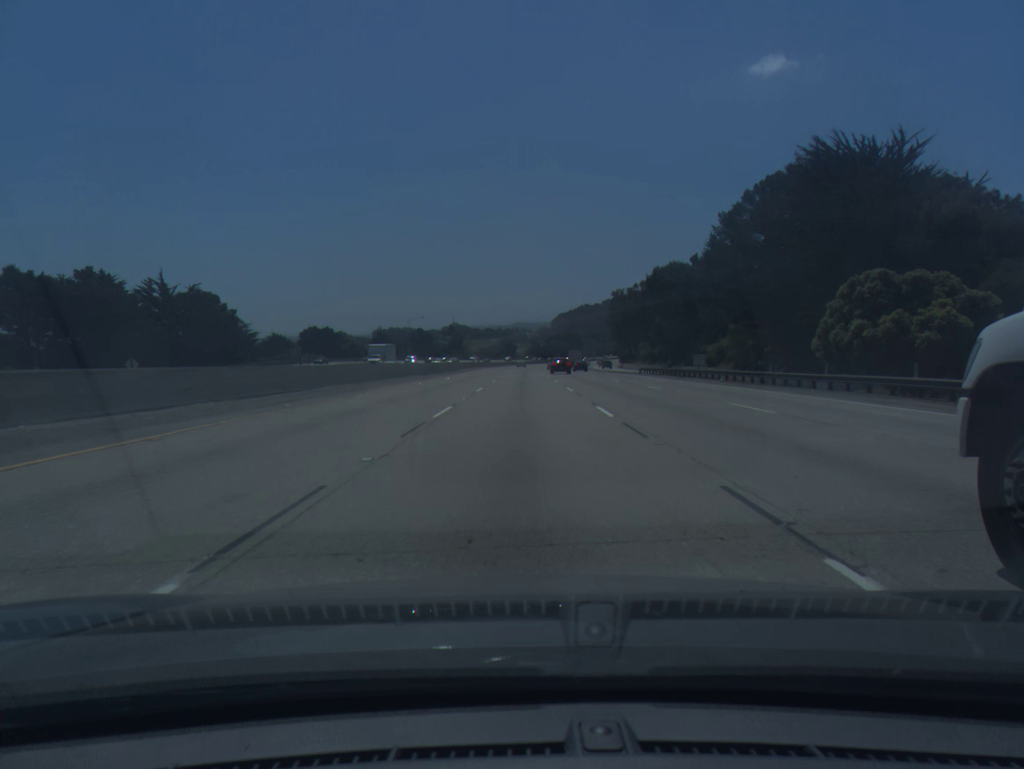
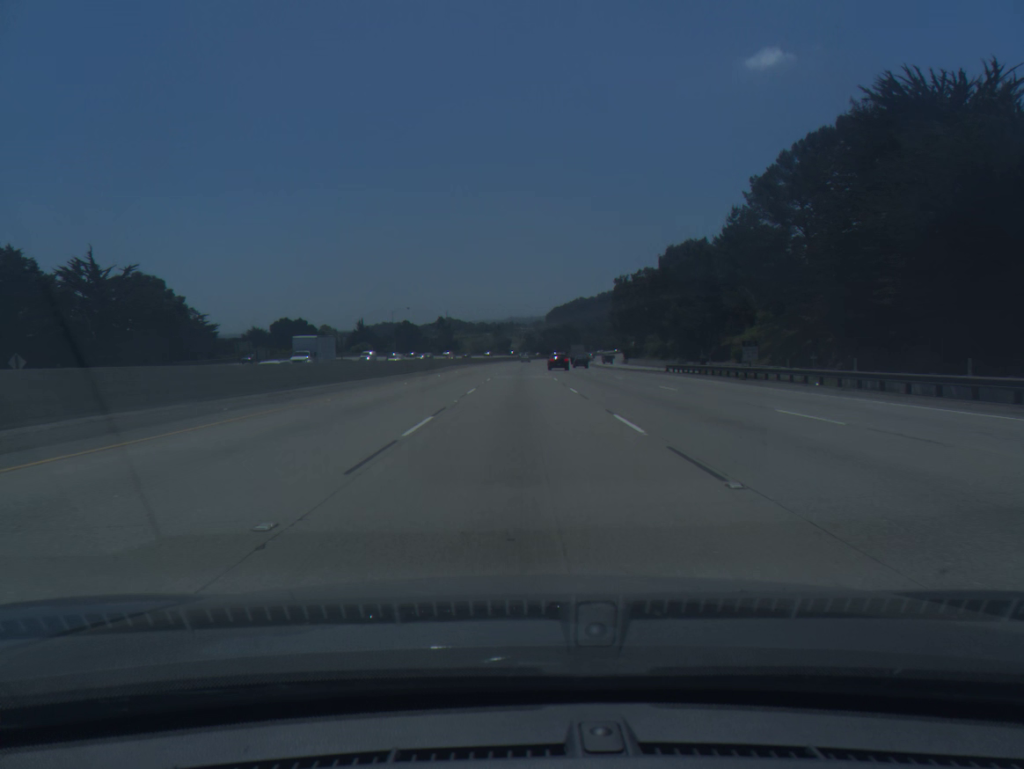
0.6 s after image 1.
(+0.1, +18.4) m; 0°
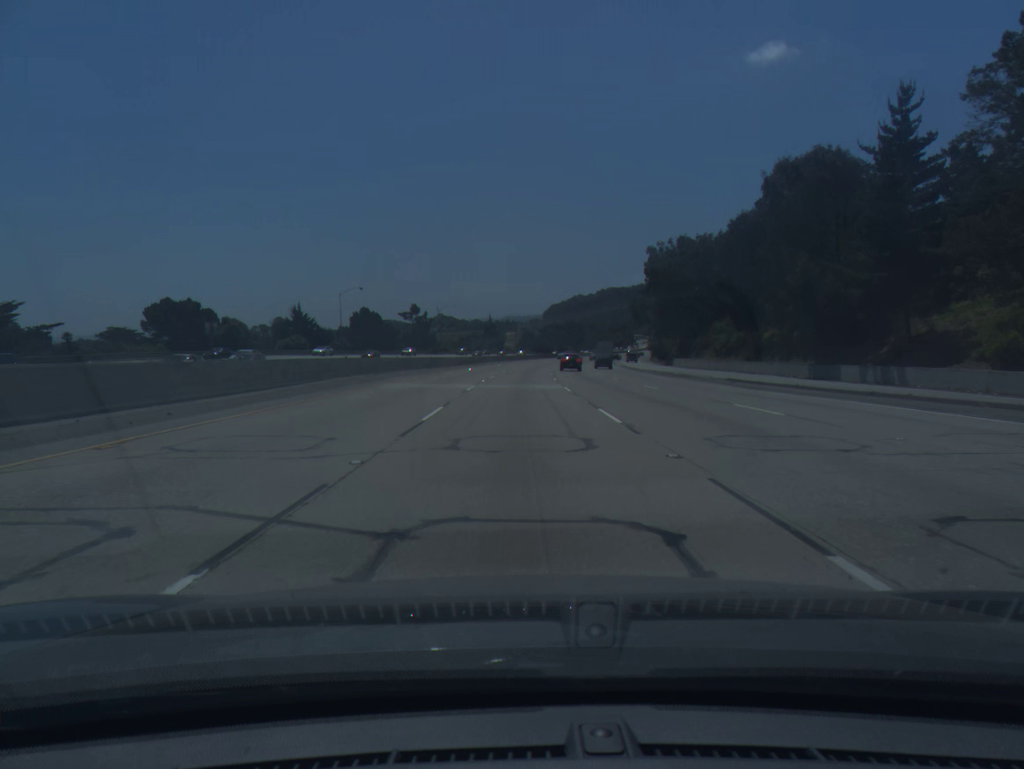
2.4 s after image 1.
(+0.1, +55.4) m; 0°
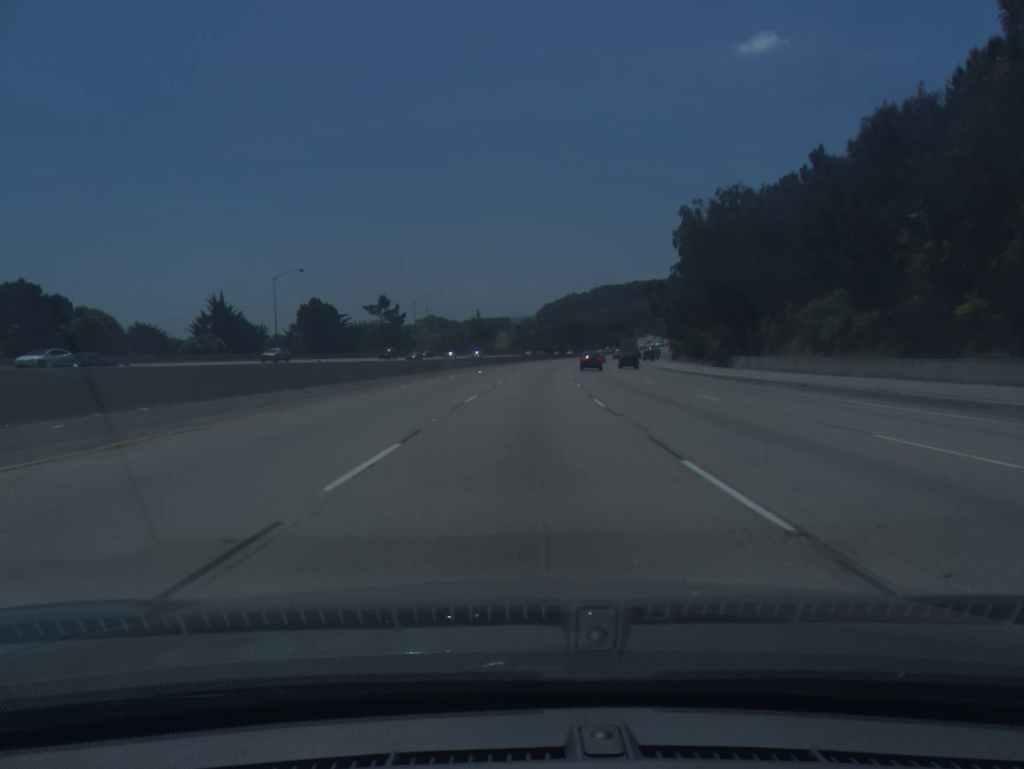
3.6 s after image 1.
(+0.1, +37.0) m; +1°
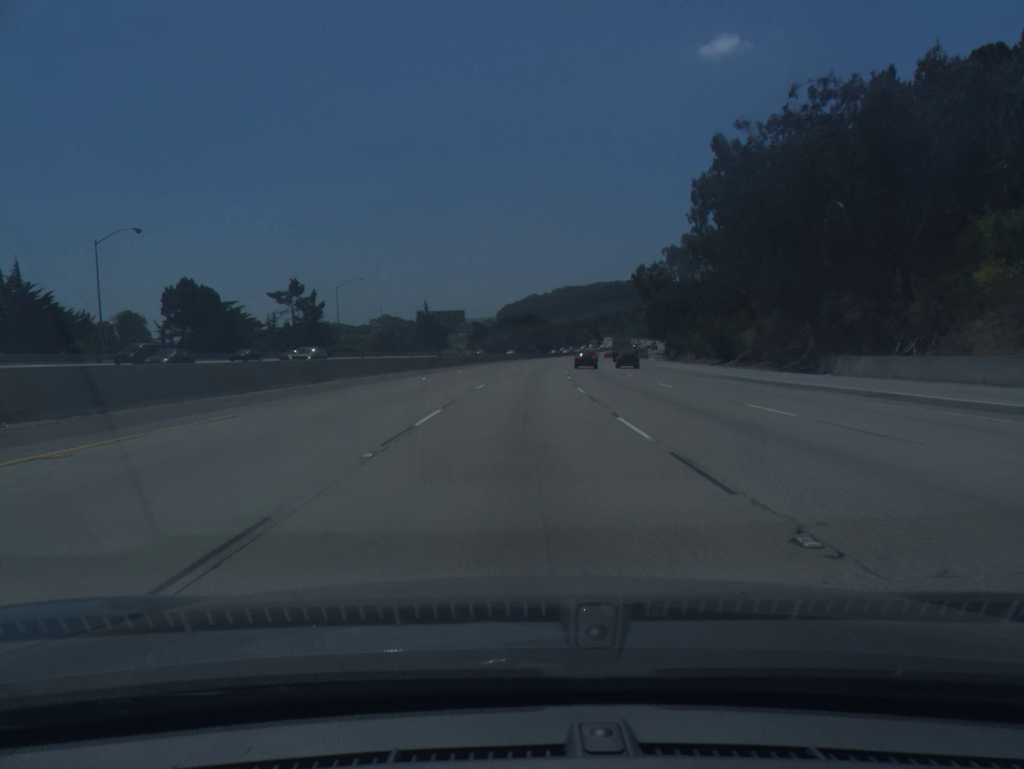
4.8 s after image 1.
(+0.8, +37.1) m; +3°
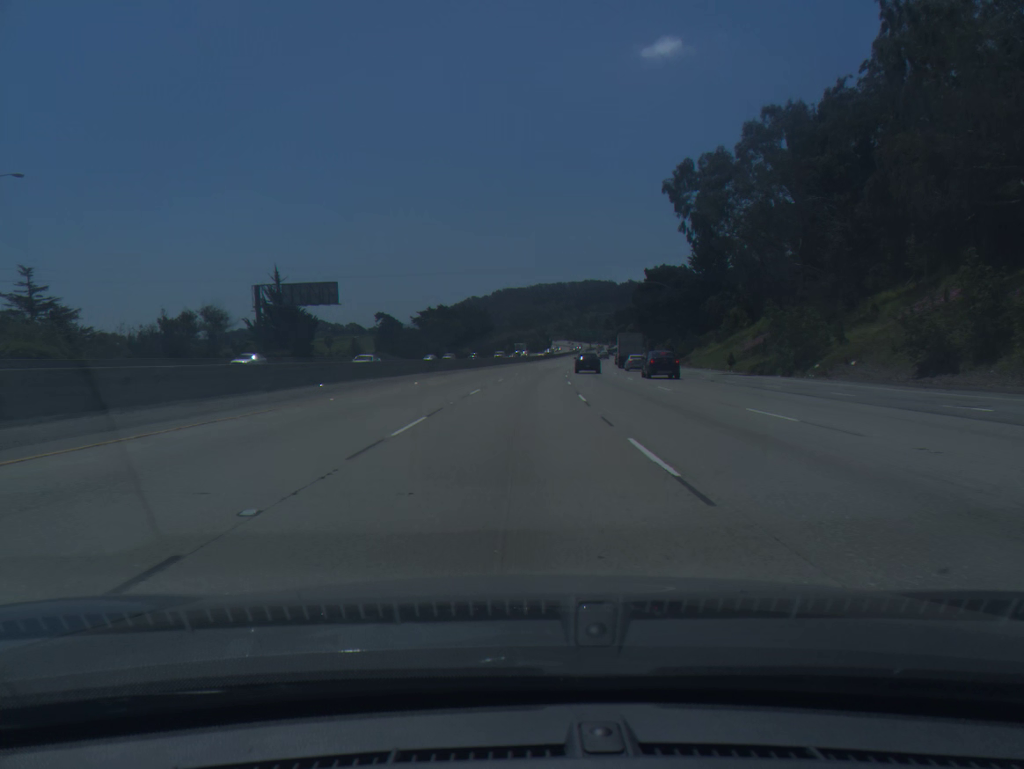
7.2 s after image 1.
(+3.1, +74.0) m; +4°
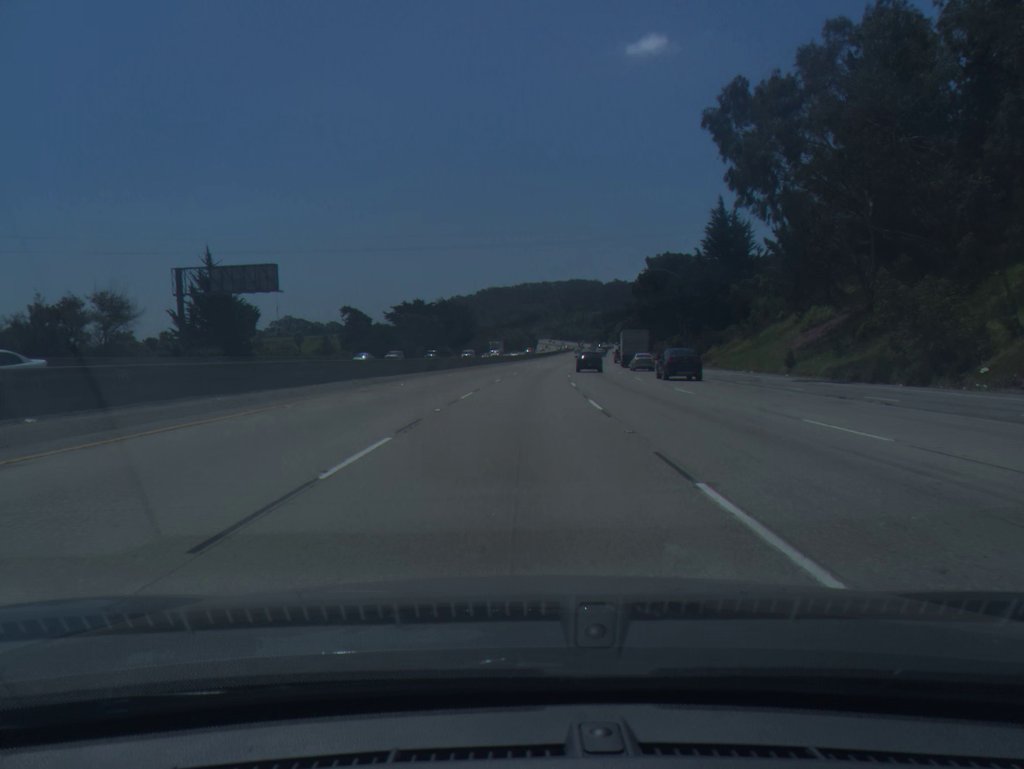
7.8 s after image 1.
(+0.2, +18.5) m; +1°
